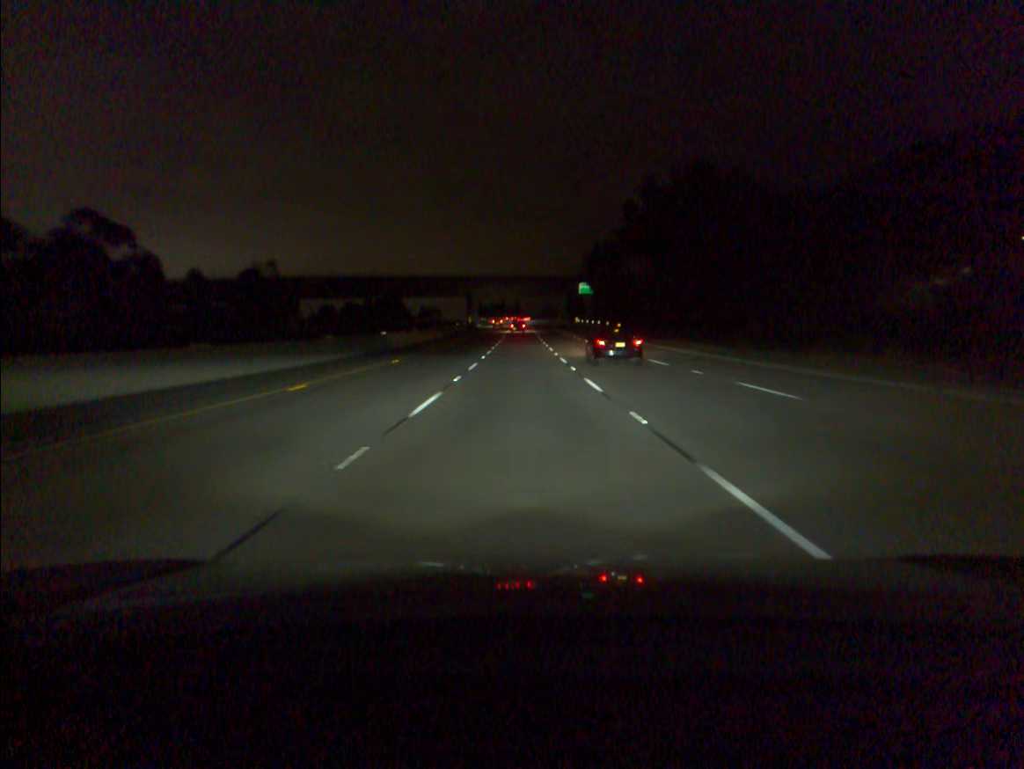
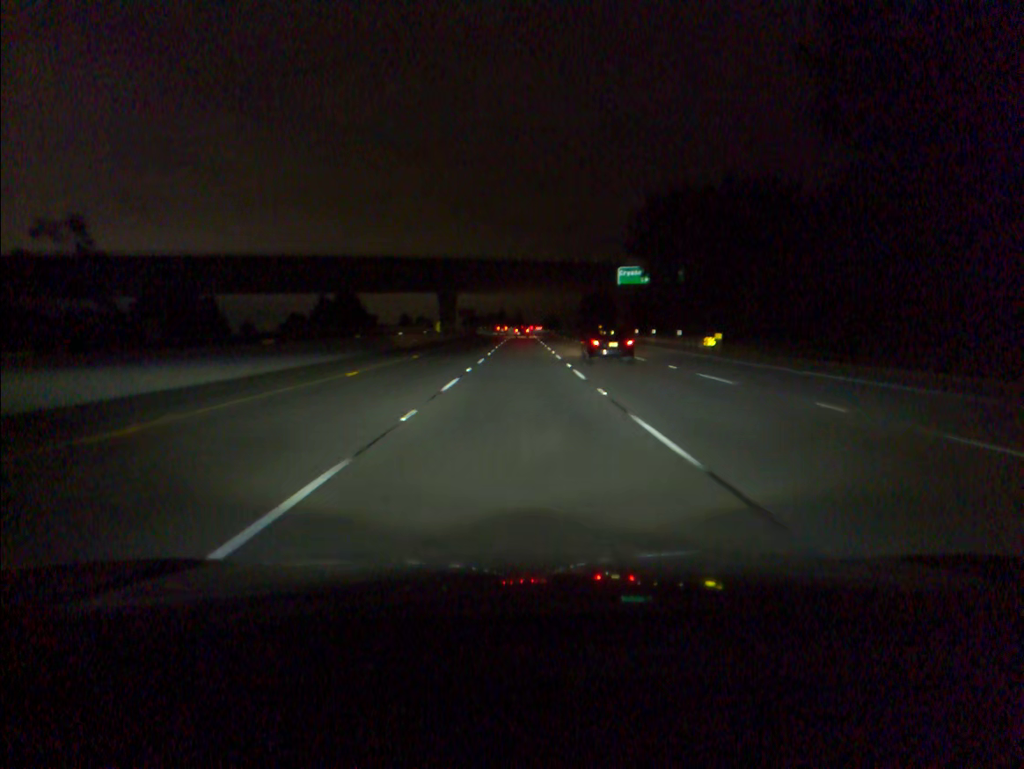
(0.0, +52.2) m; 0°
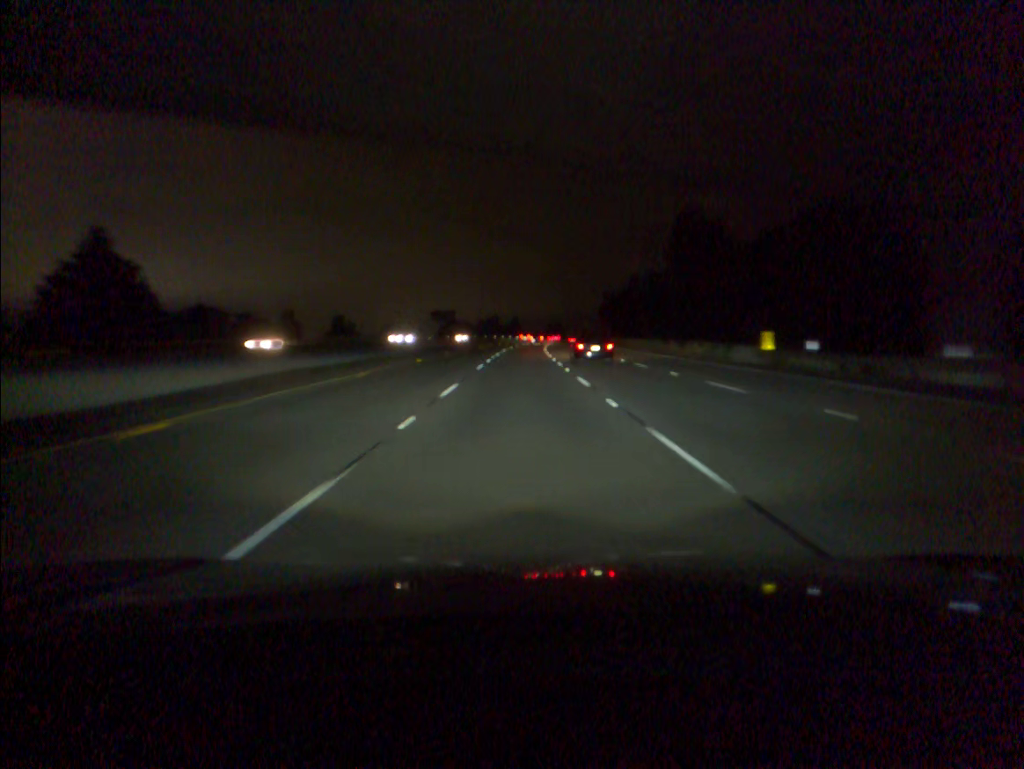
(+0.1, +86.6) m; 0°
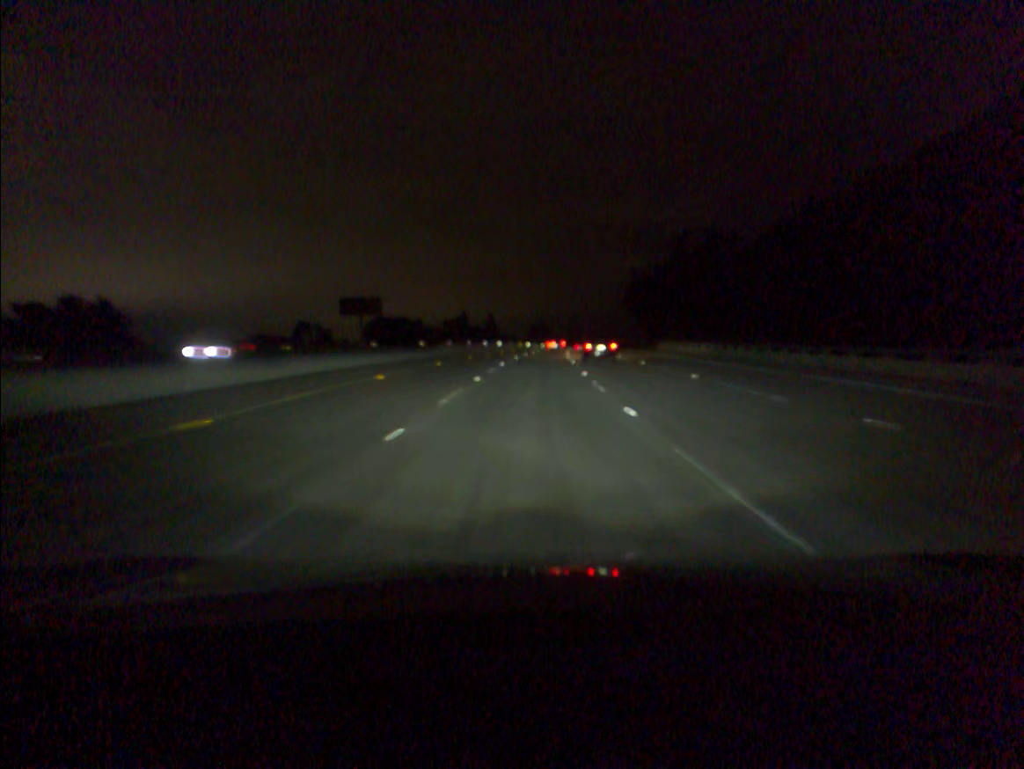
(+0.8, +87.4) m; +1°
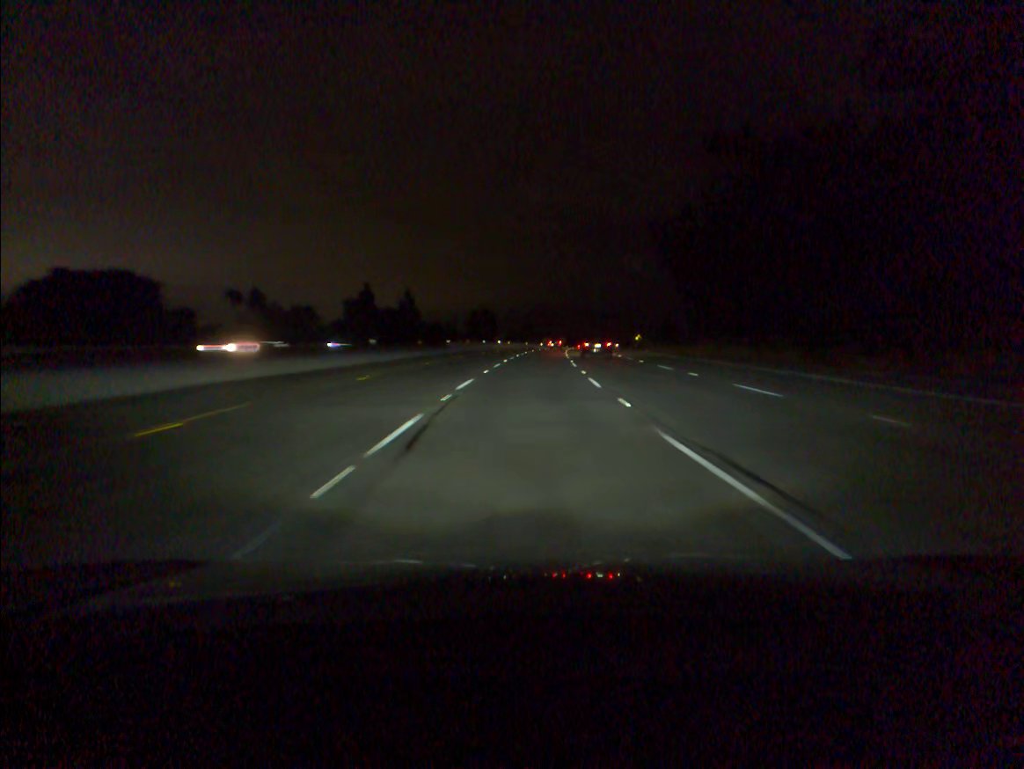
(+3.3, +88.1) m; +4°
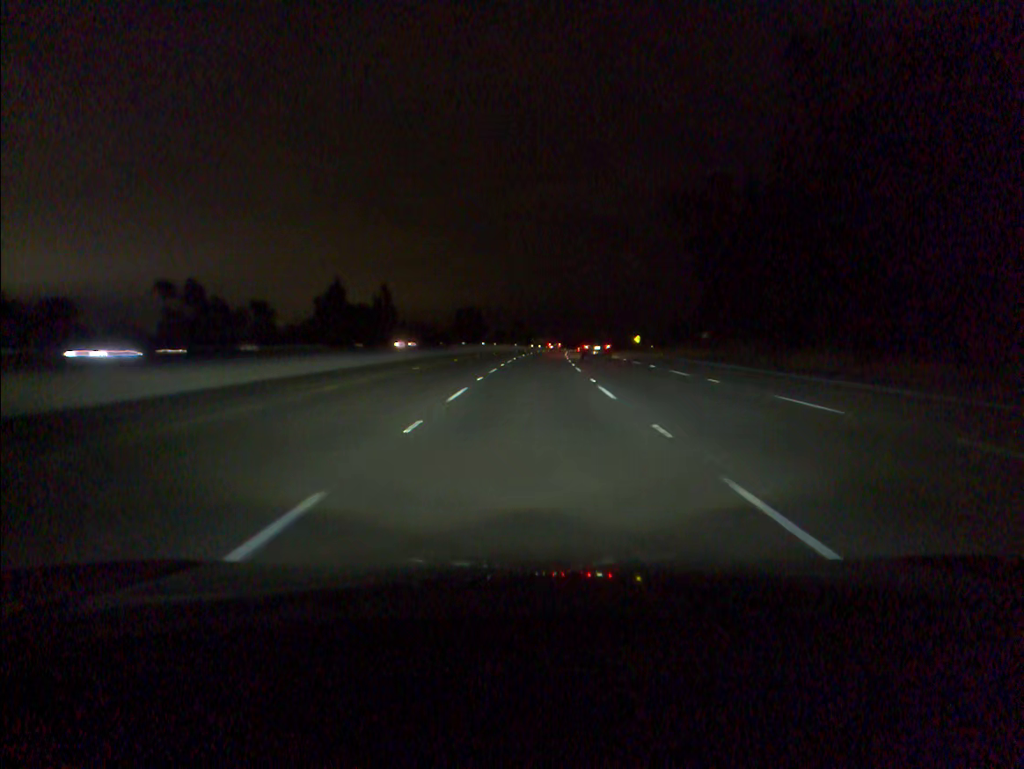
(+0.1, +17.6) m; +1°
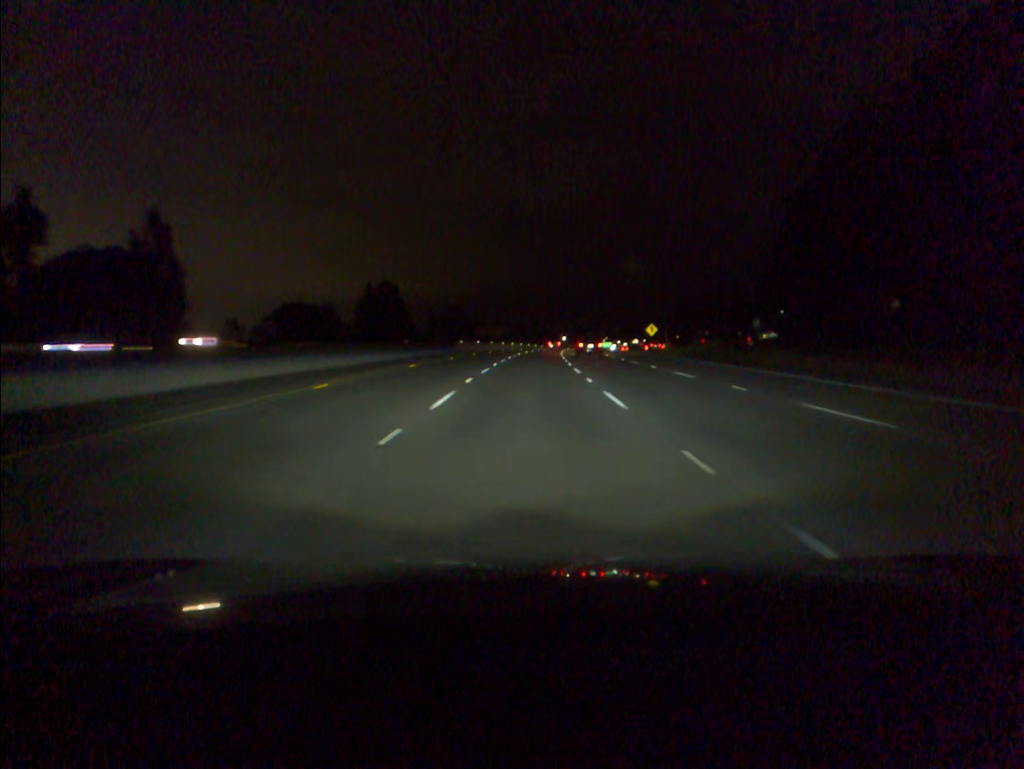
(+3.1, +88.0) m; +4°
